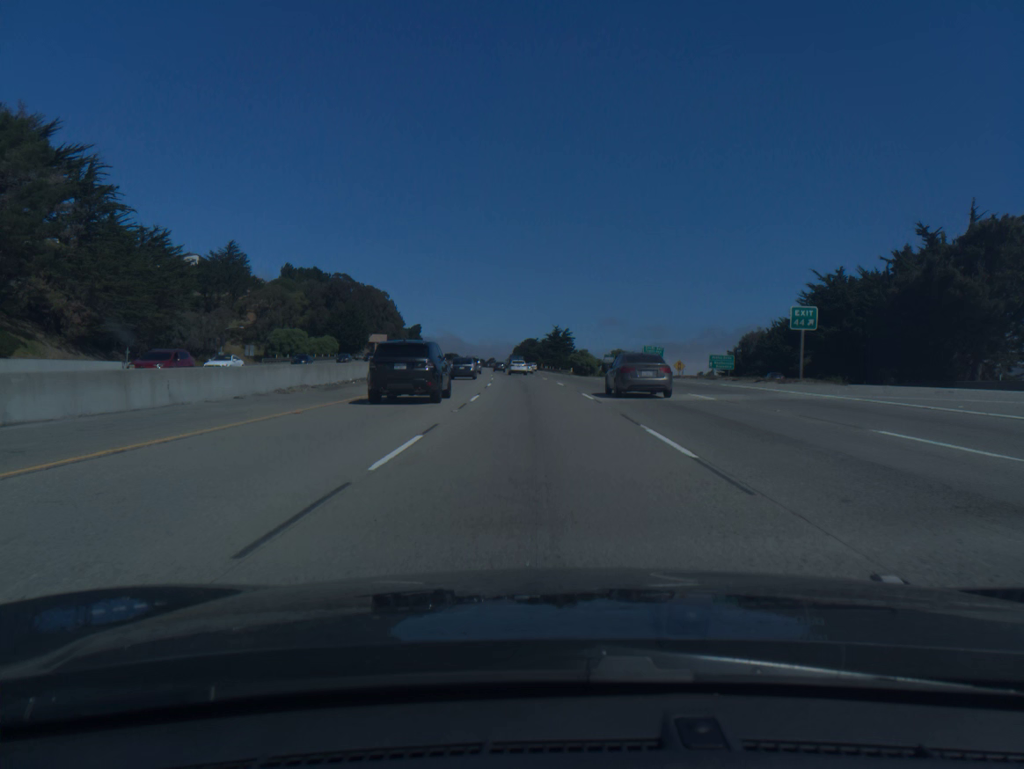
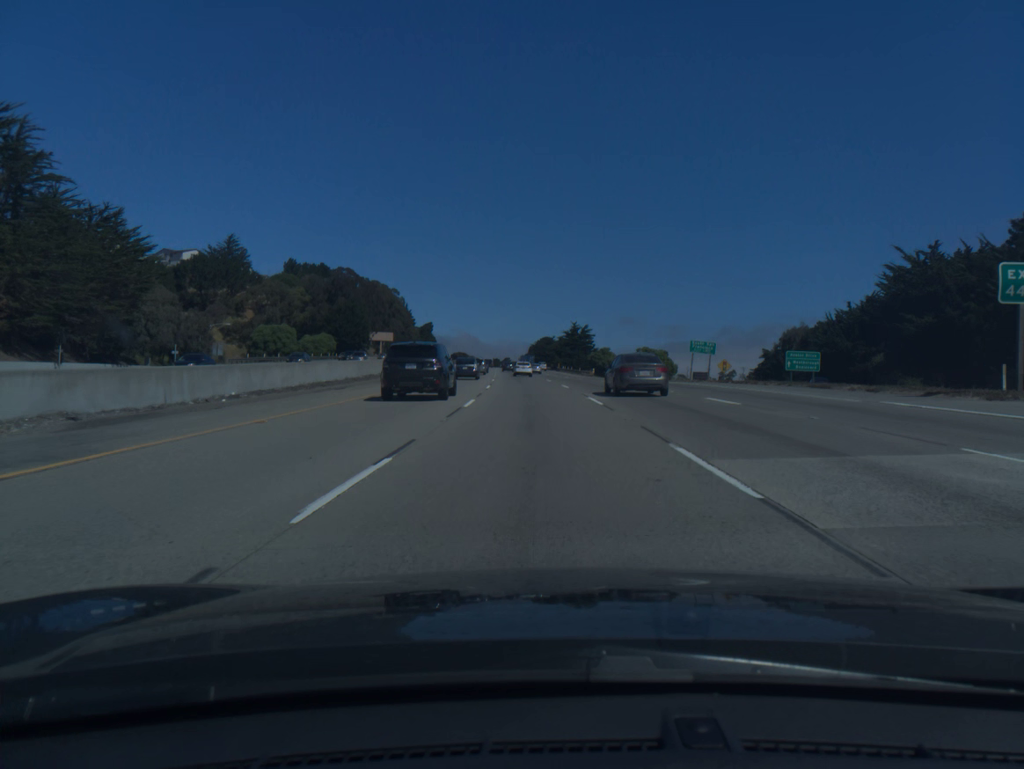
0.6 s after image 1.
(-0.2, +17.3) m; -1°
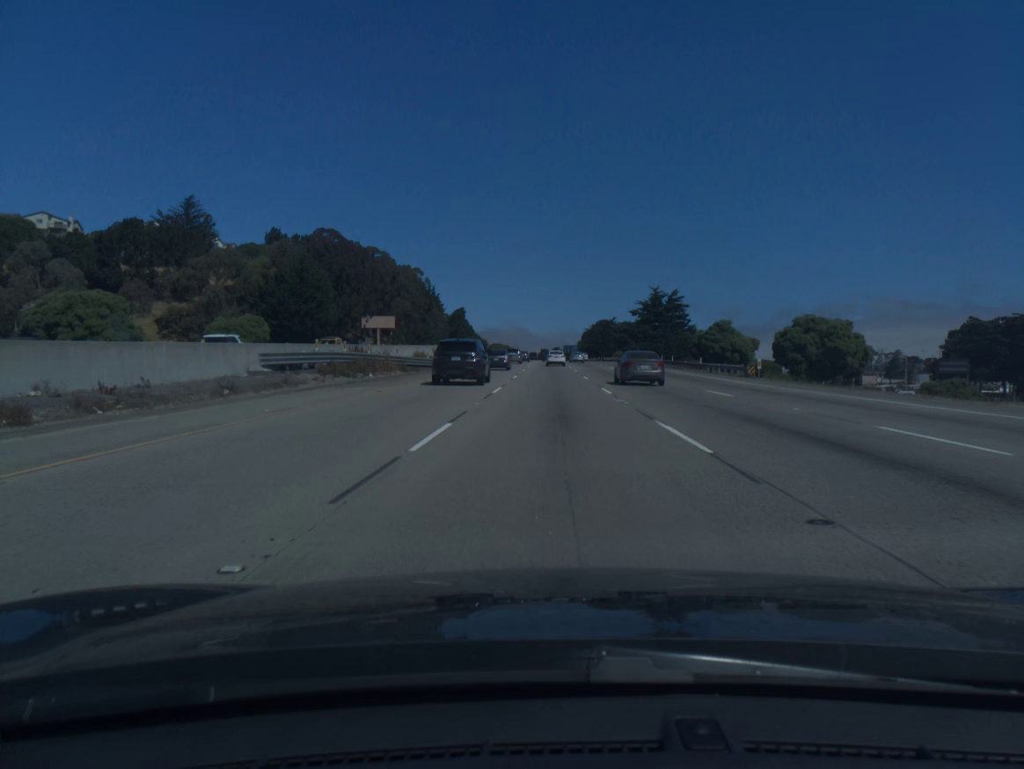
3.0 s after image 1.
(-2.6, +69.4) m; -4°
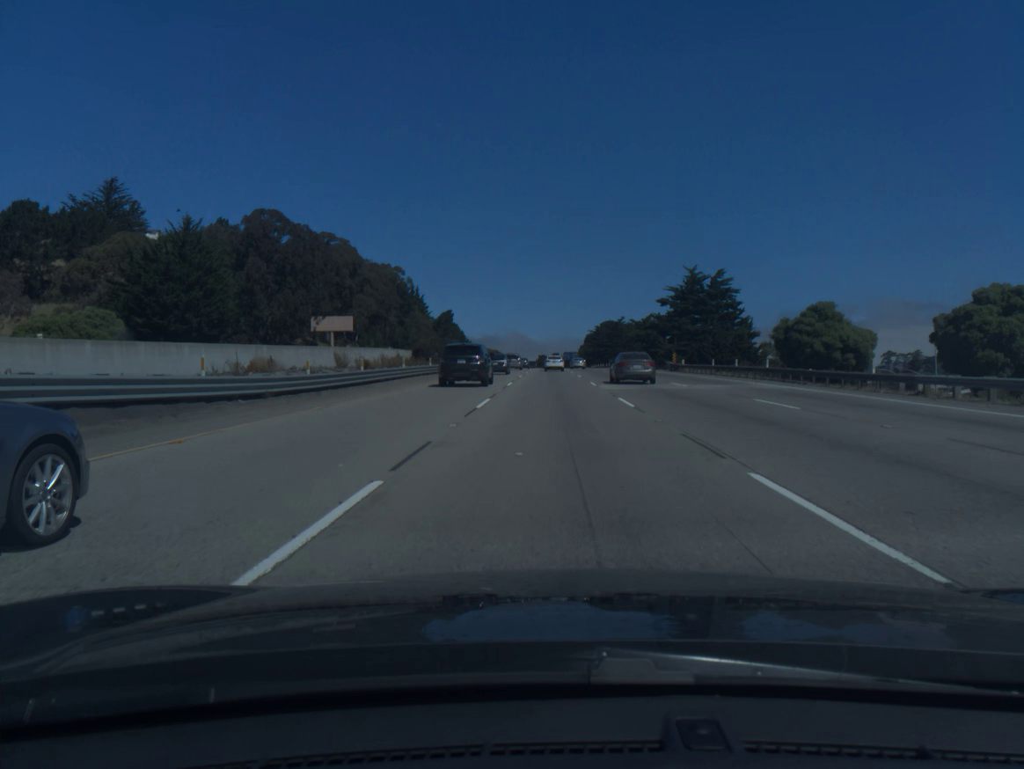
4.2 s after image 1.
(0.0, +35.1) m; 0°
